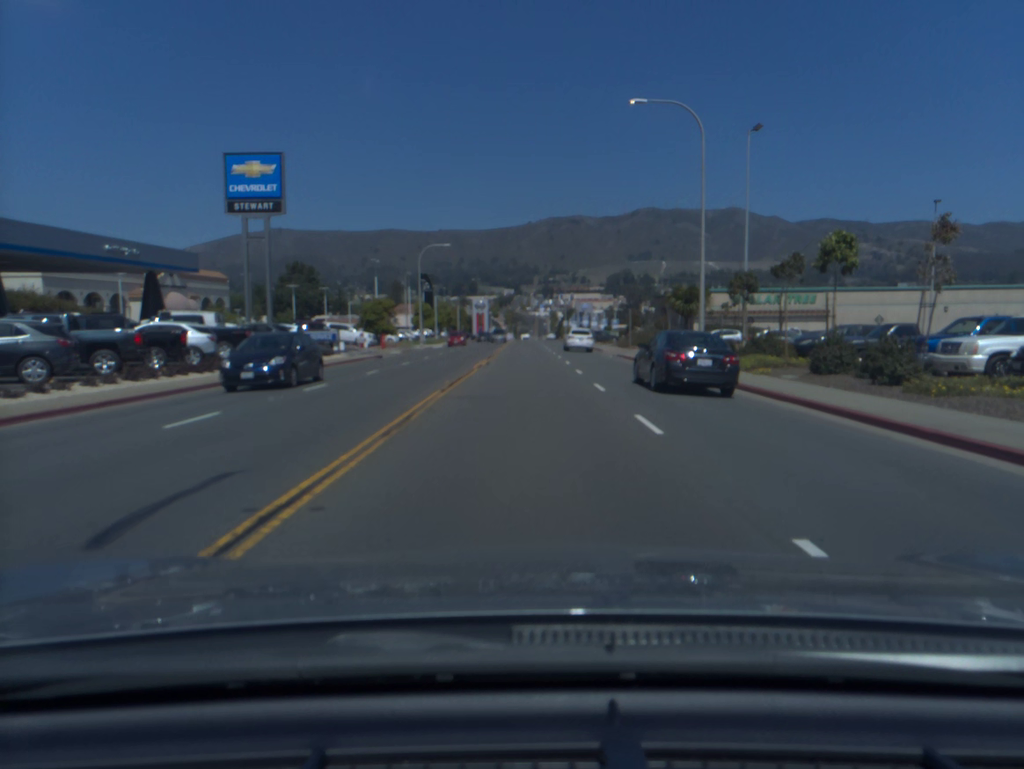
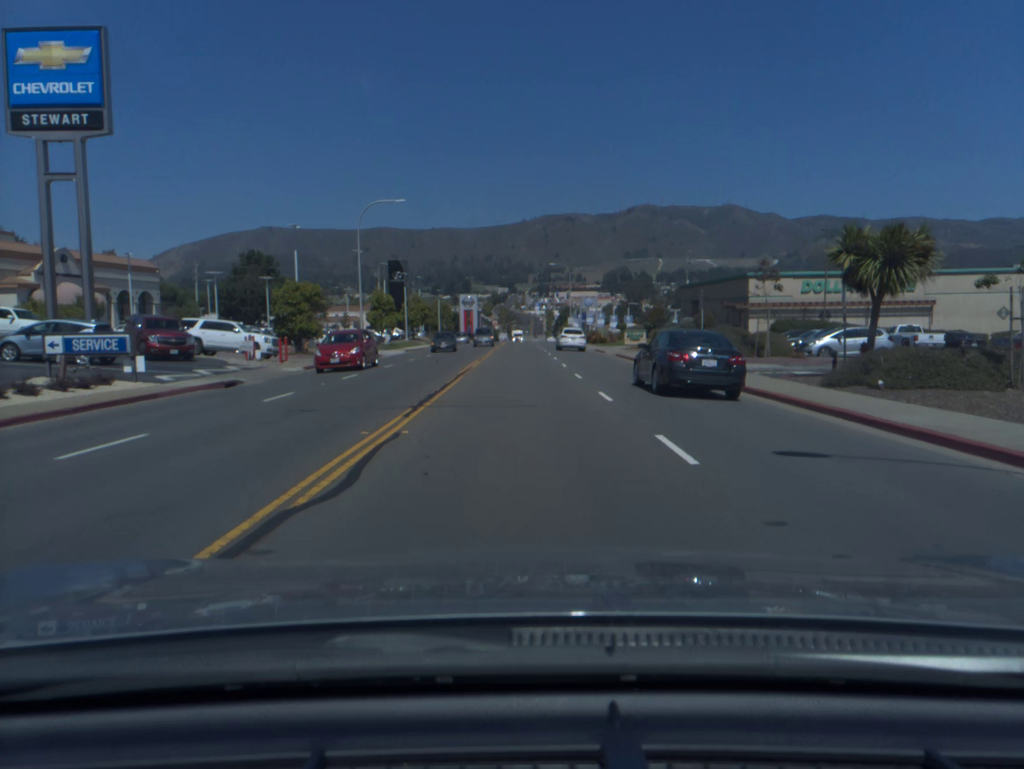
(0.0, +24.4) m; 0°
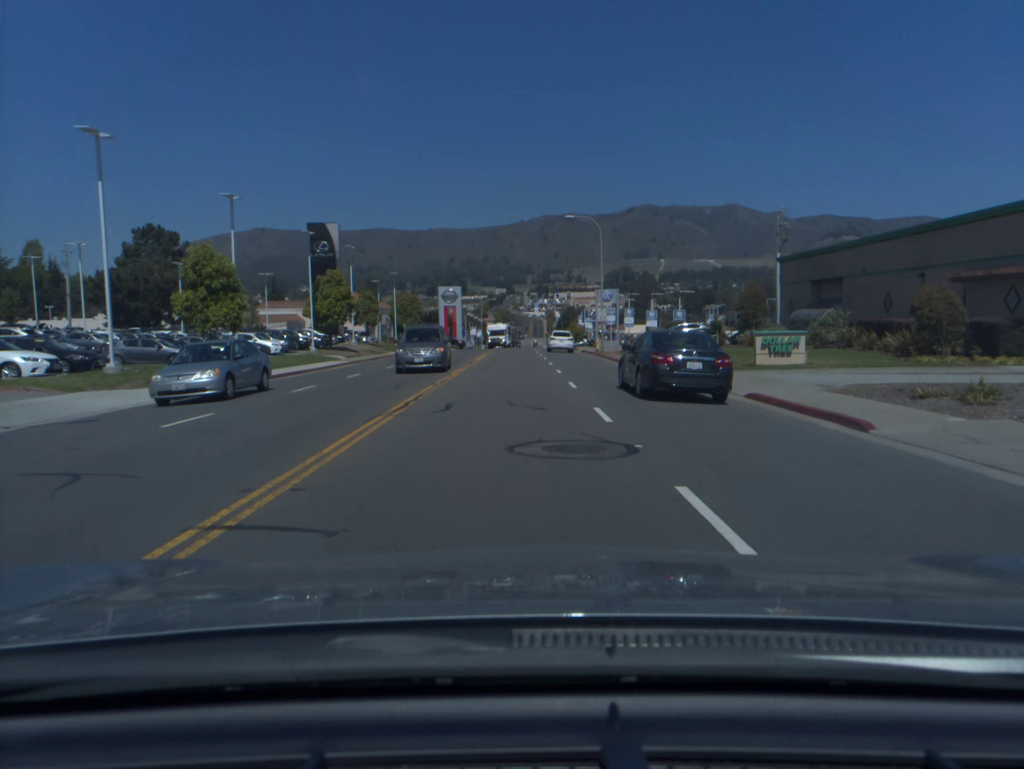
(+0.2, +40.0) m; 0°
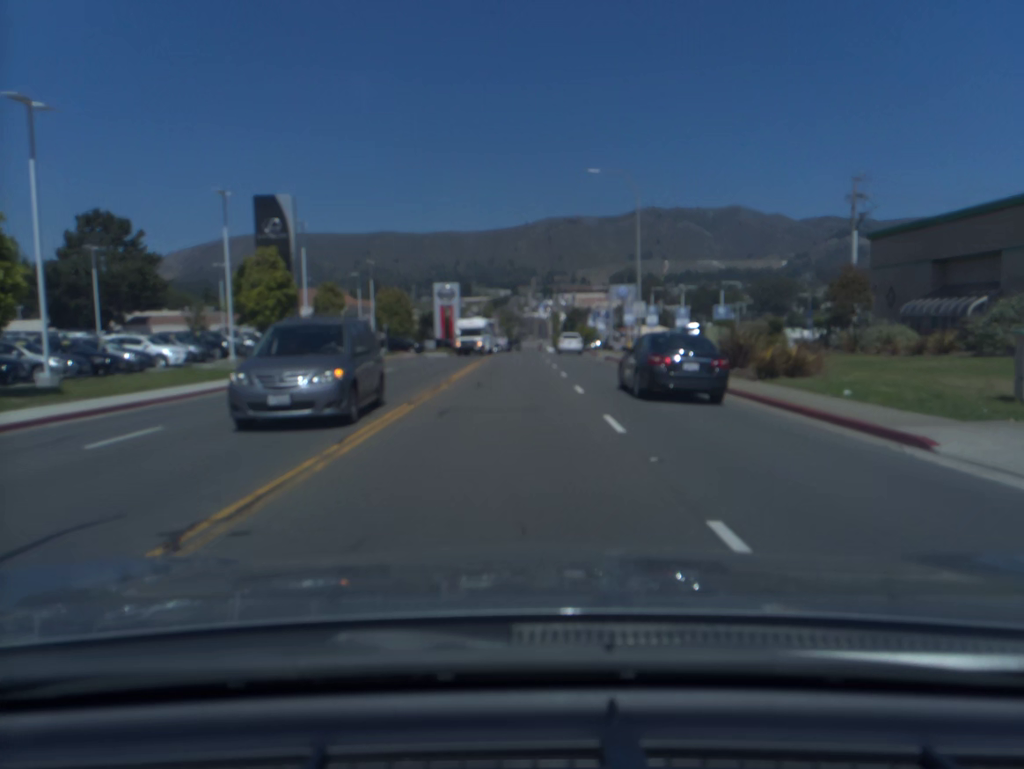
(0.0, +16.0) m; 0°
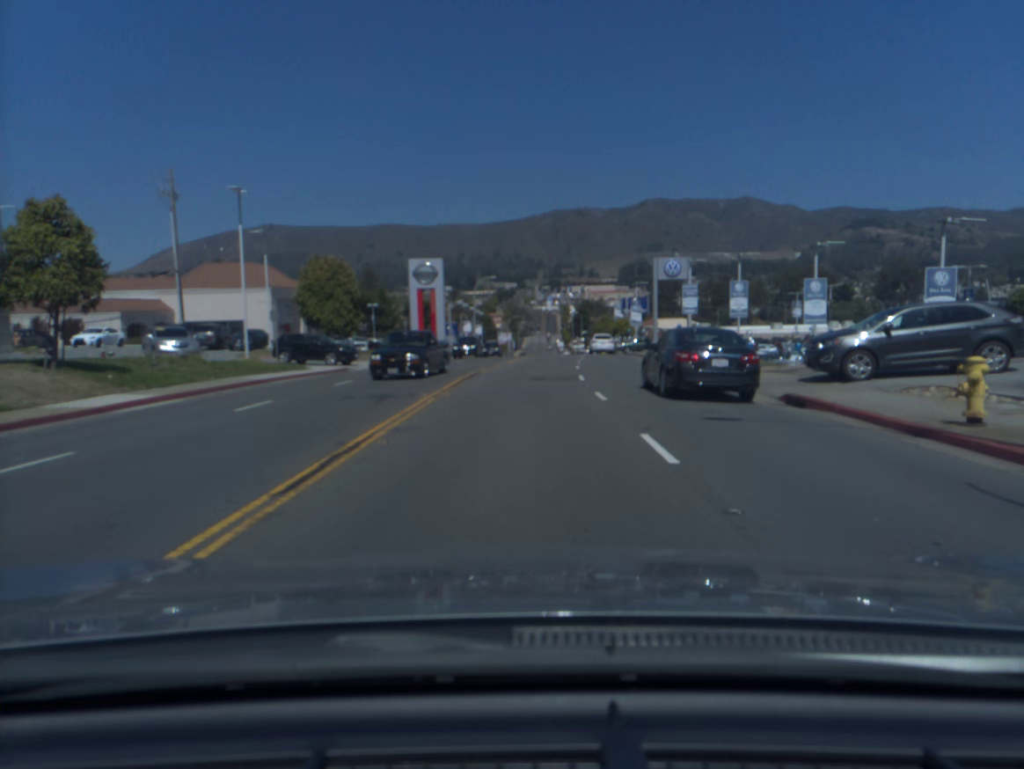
(-0.1, +32.2) m; 0°
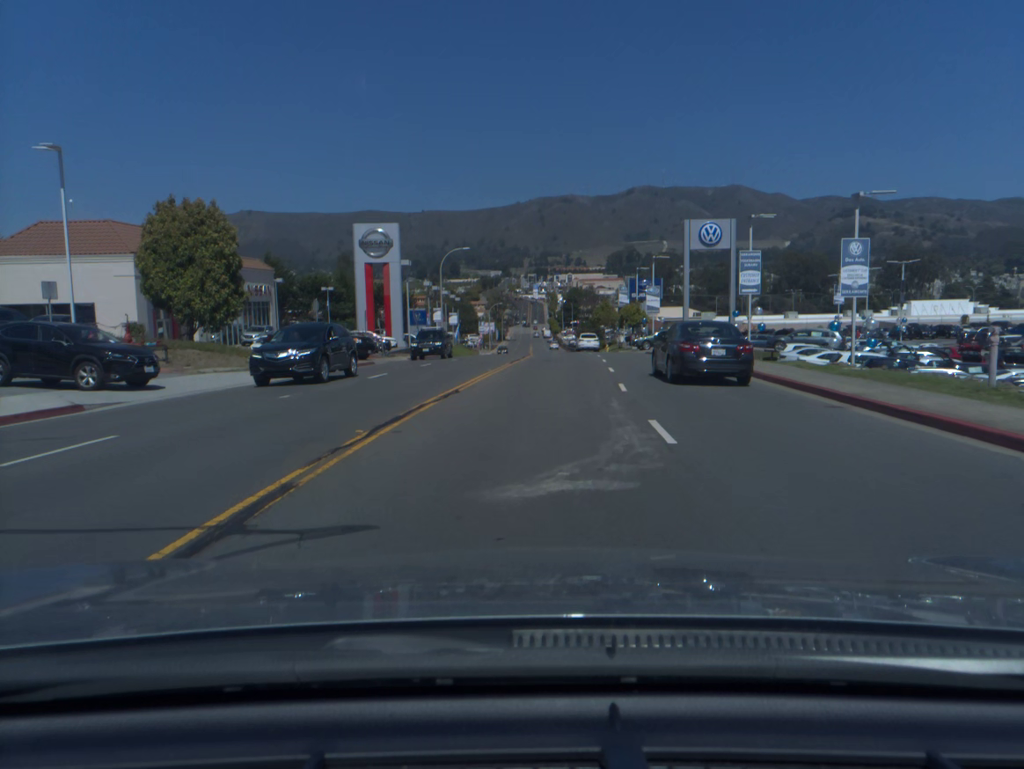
(+0.2, +21.2) m; +1°
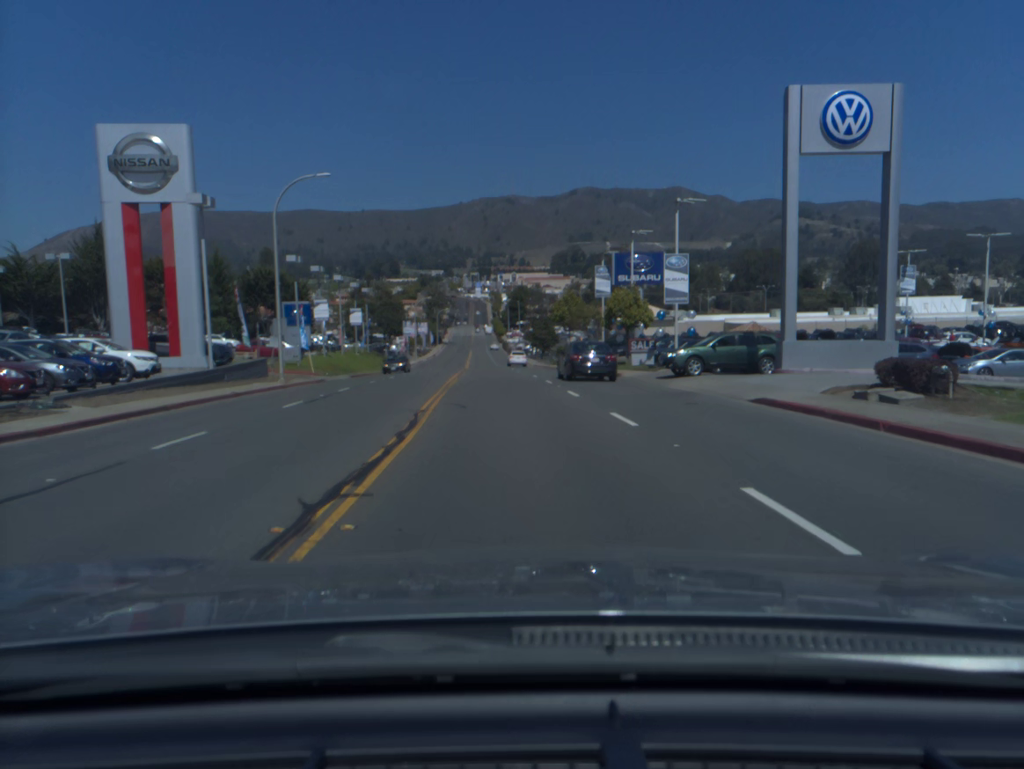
(+1.1, +33.2) m; +4°
